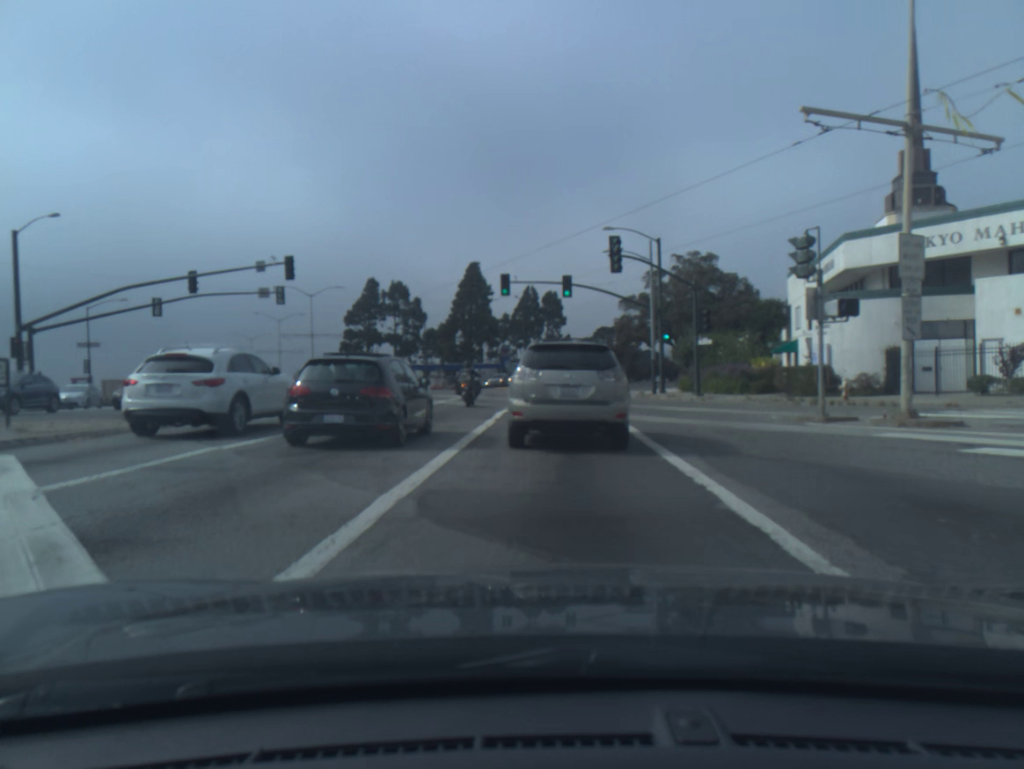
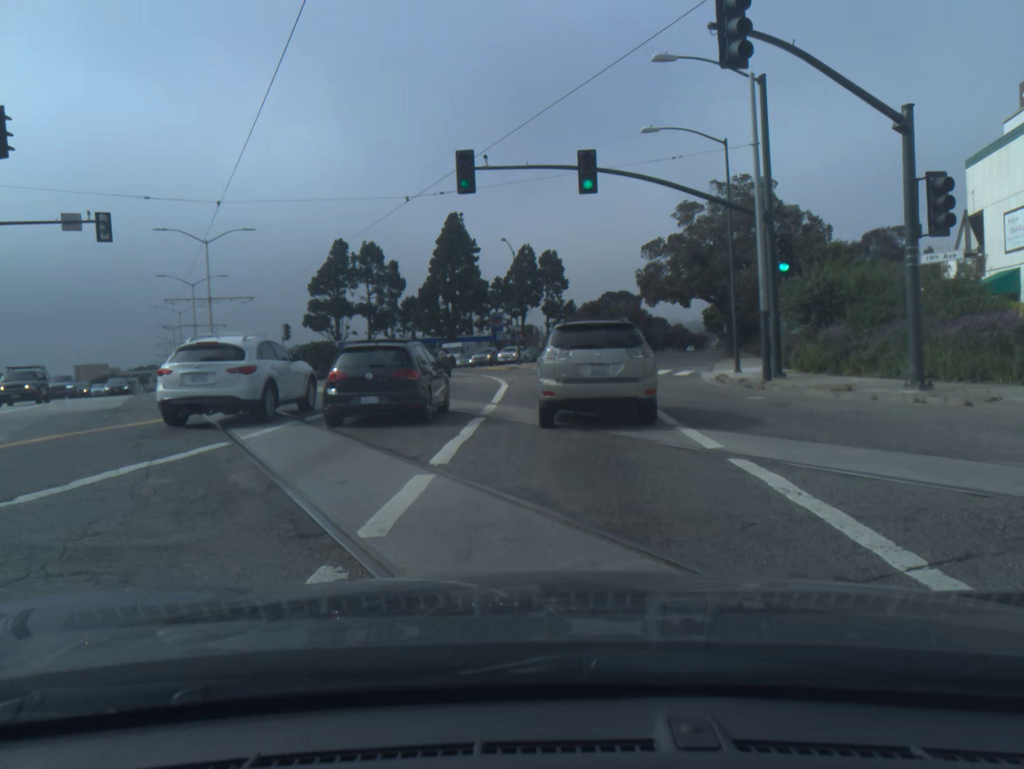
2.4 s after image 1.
(0.0, +22.0) m; +1°
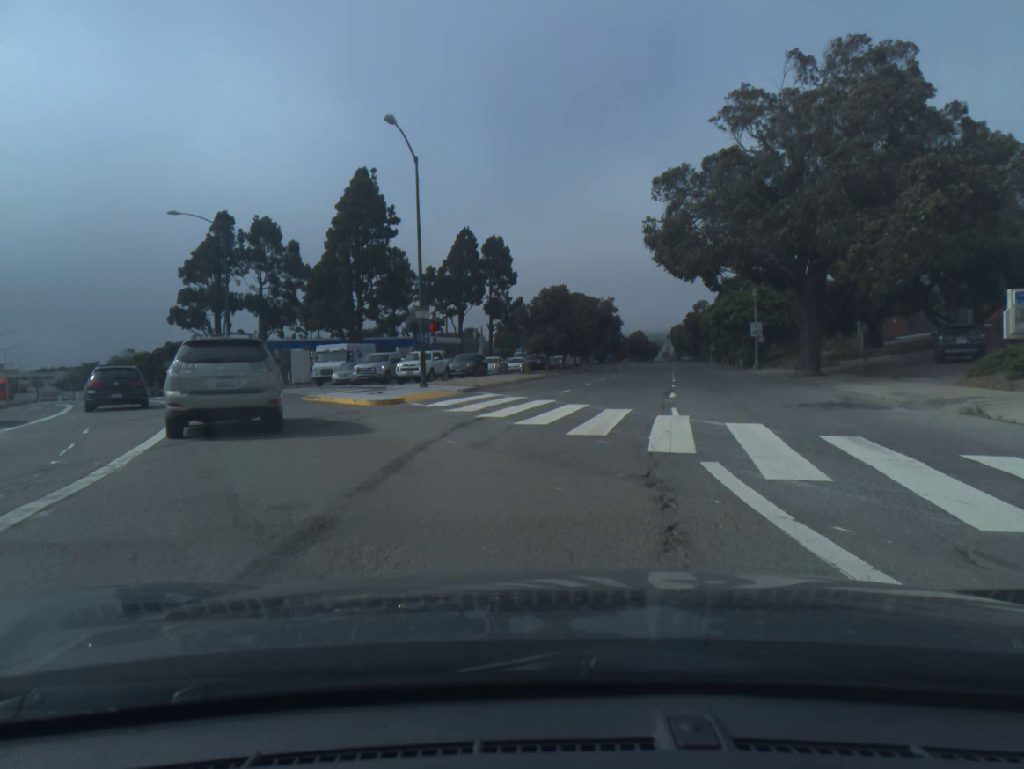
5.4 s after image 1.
(+0.2, +33.3) m; +4°
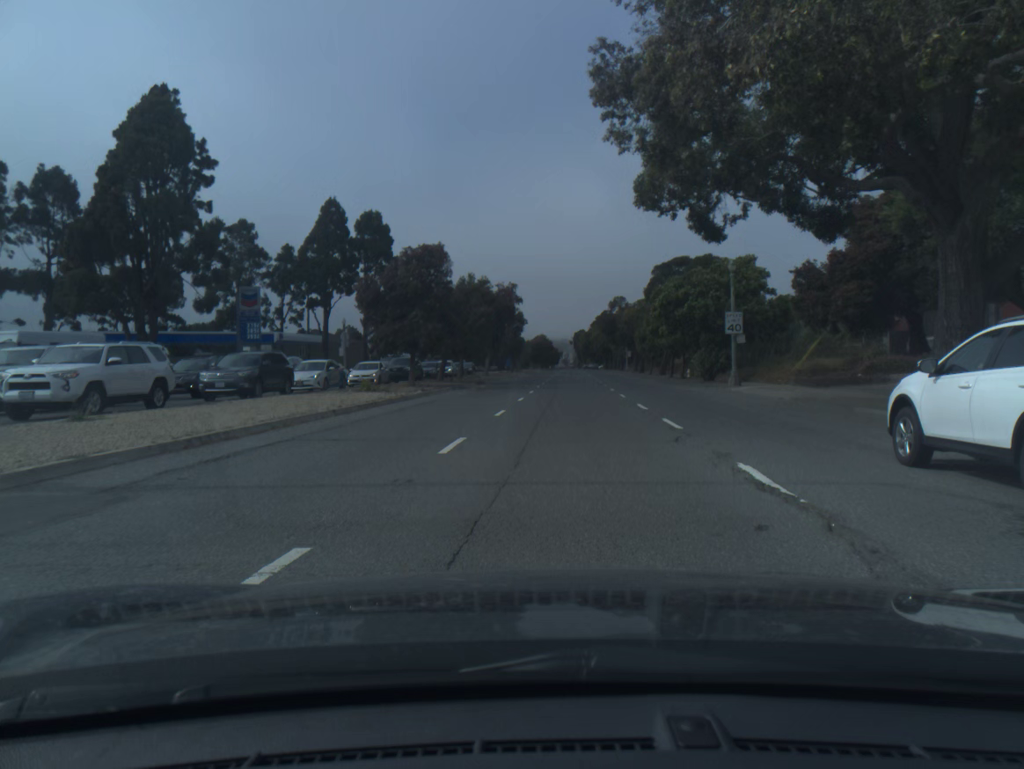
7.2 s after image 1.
(+1.7, +23.6) m; +7°
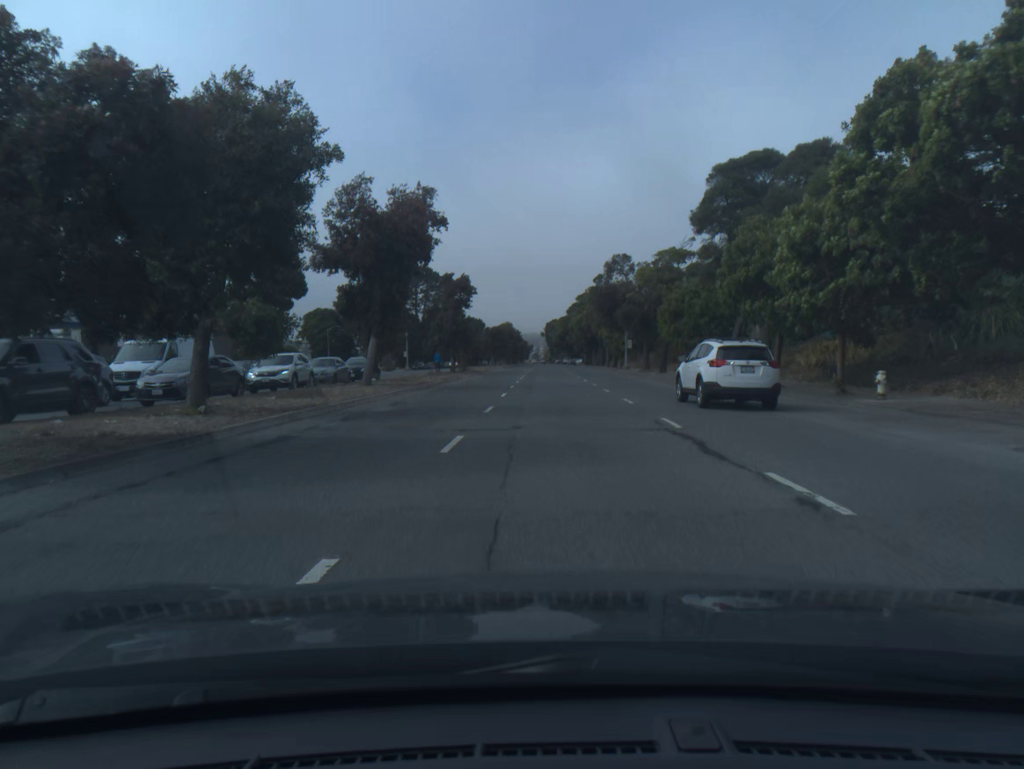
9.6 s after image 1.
(+0.8, +37.0) m; +2°
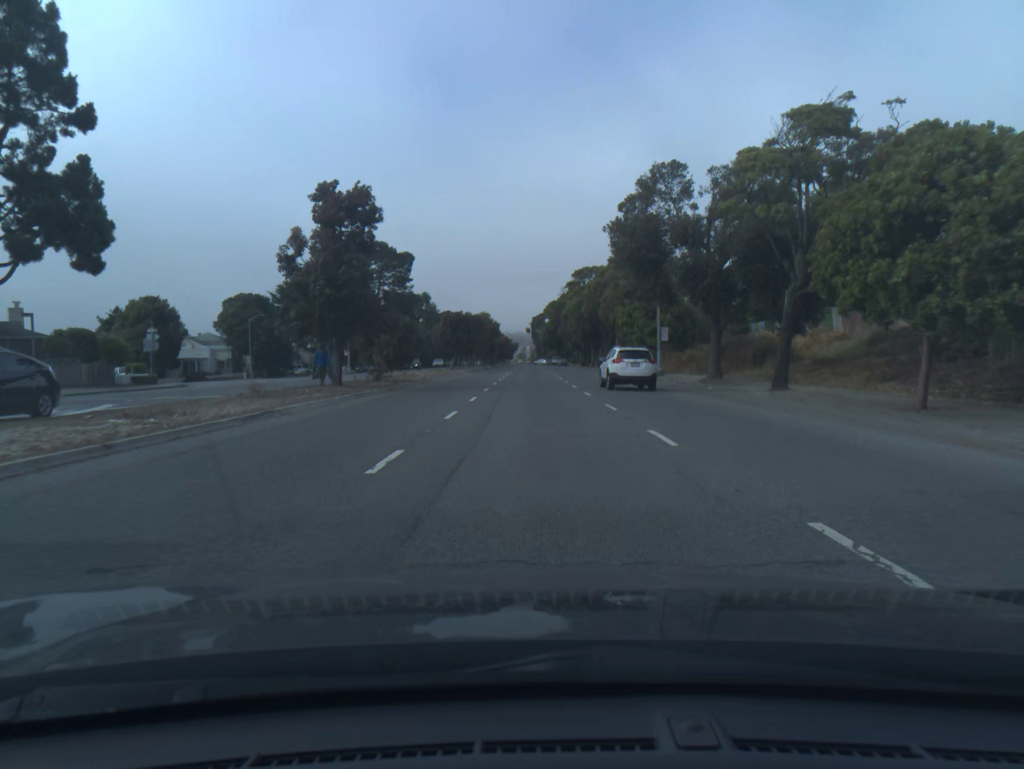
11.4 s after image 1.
(+0.3, +31.5) m; +1°
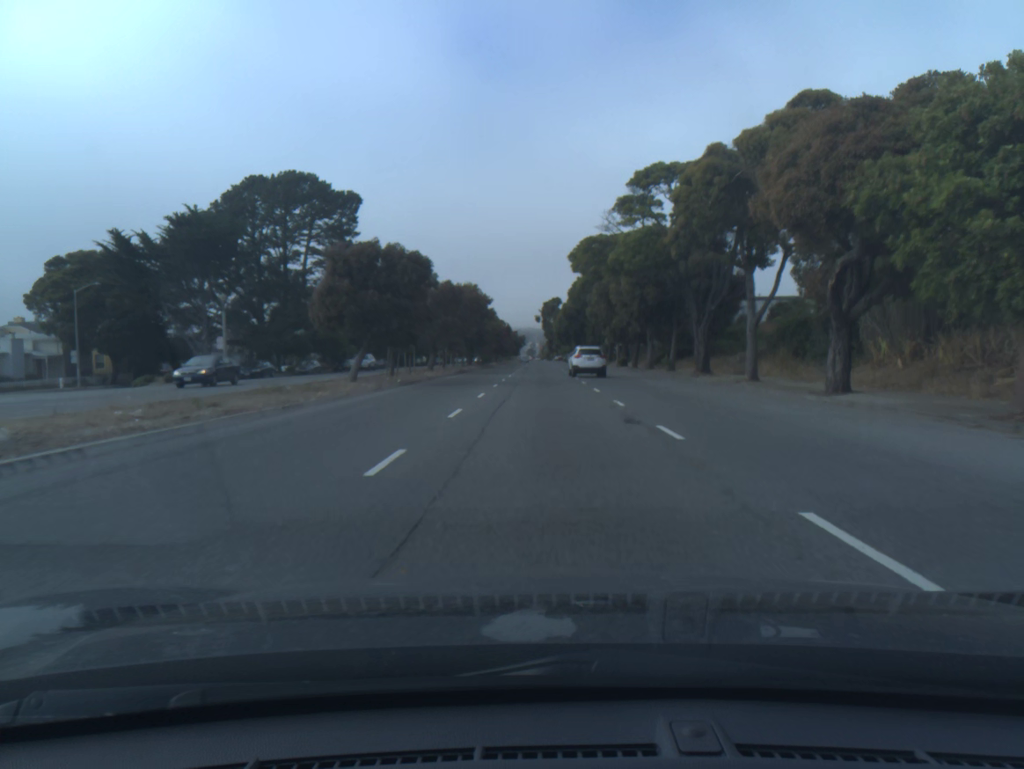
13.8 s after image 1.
(-0.6, +44.0) m; -1°
